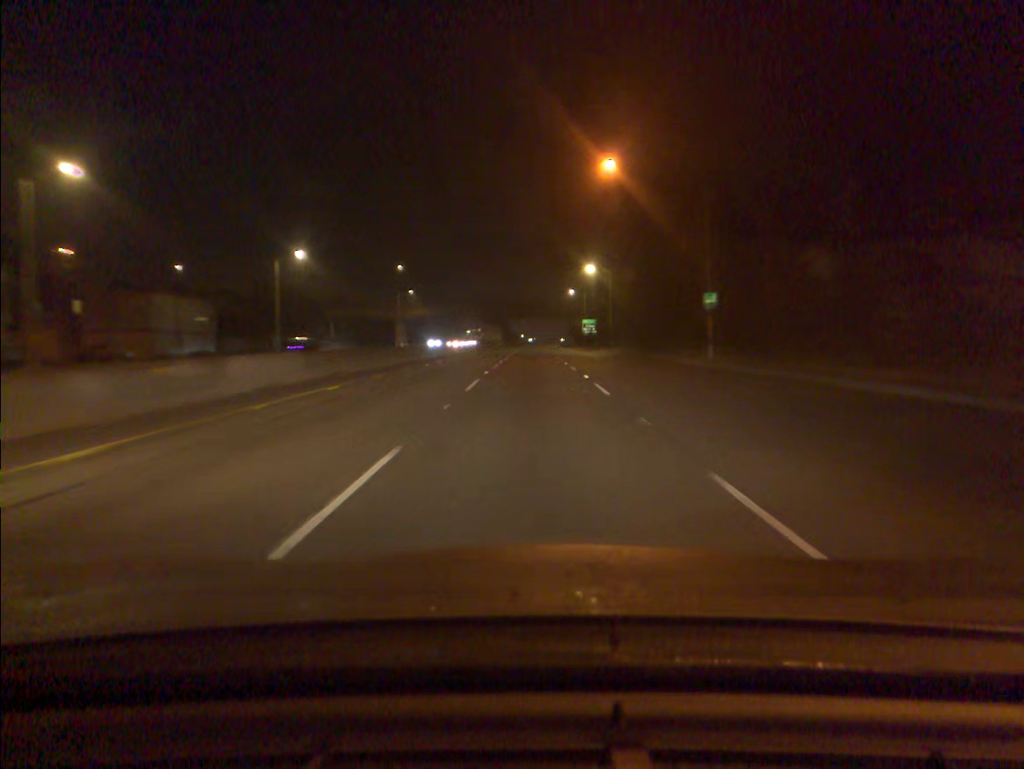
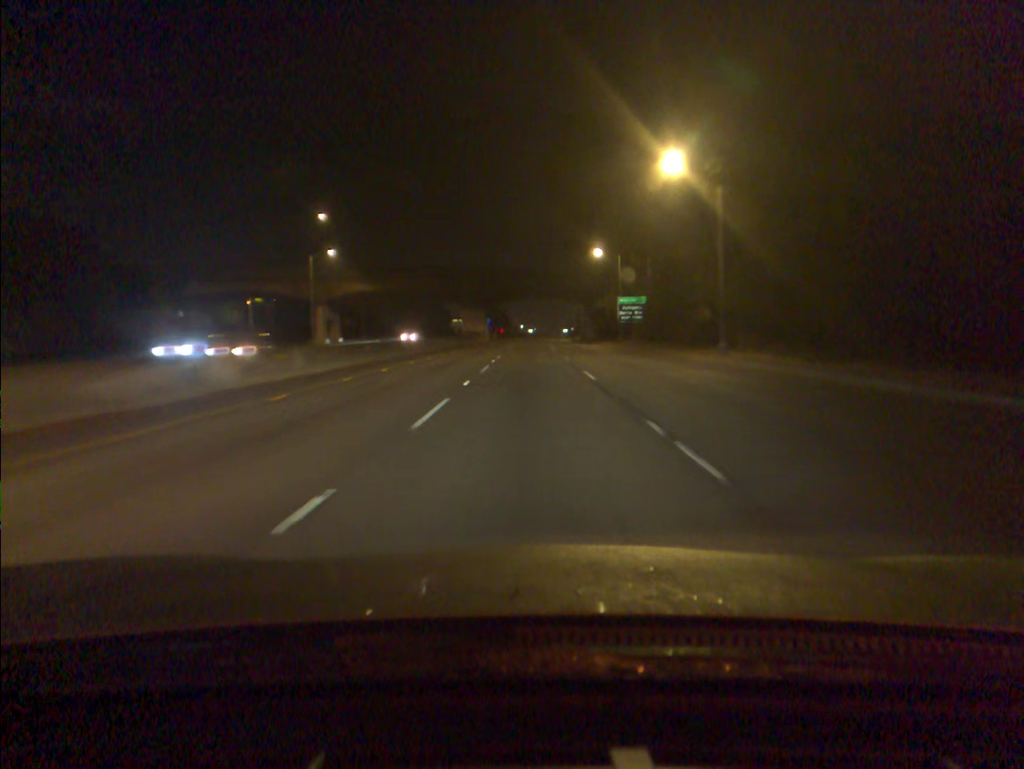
(0.0, +53.0) m; 0°
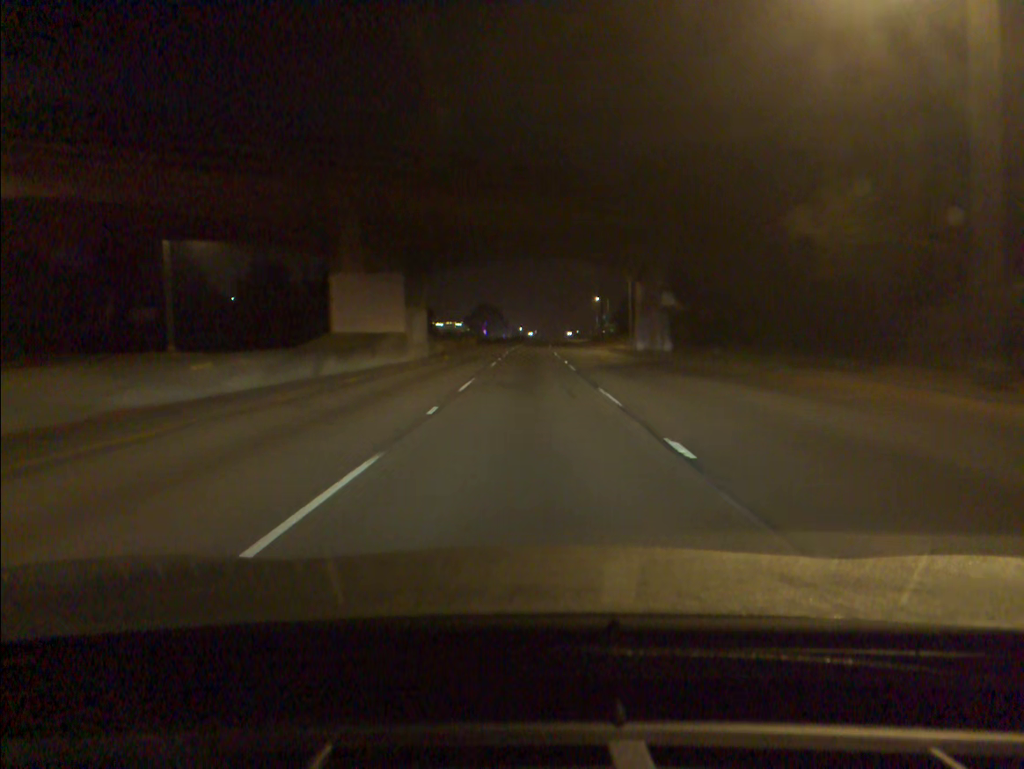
(+0.1, +66.1) m; 0°
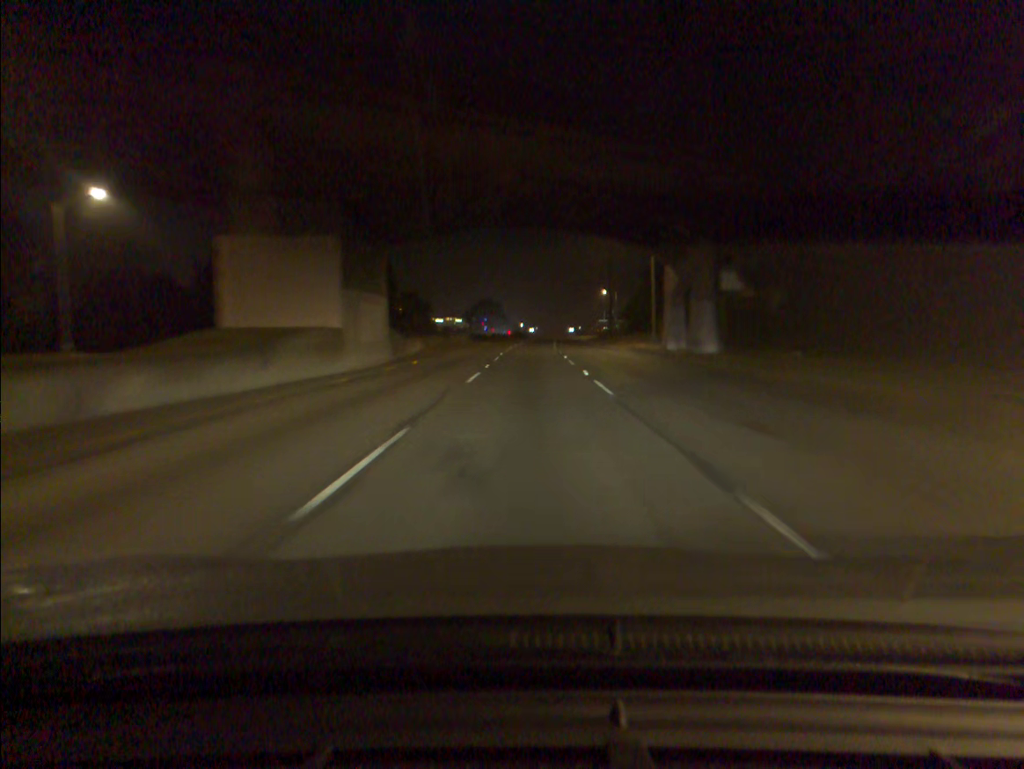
(0.0, +13.2) m; 0°
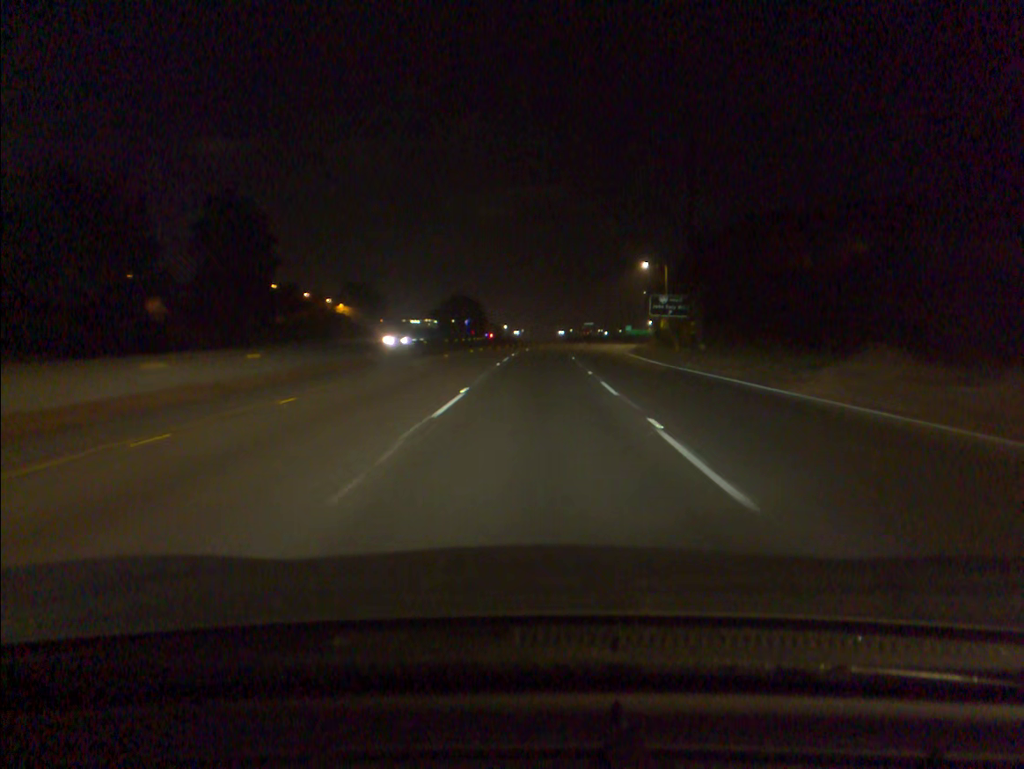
(+0.3, +66.0) m; +1°
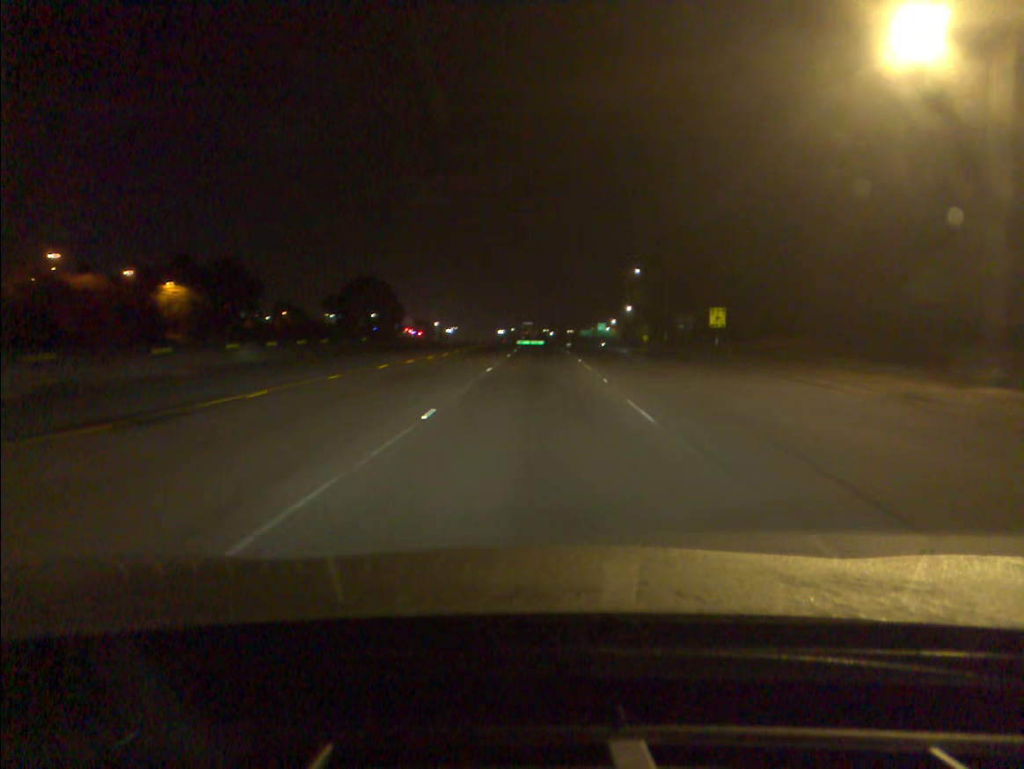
(+1.7, +65.7) m; +4°
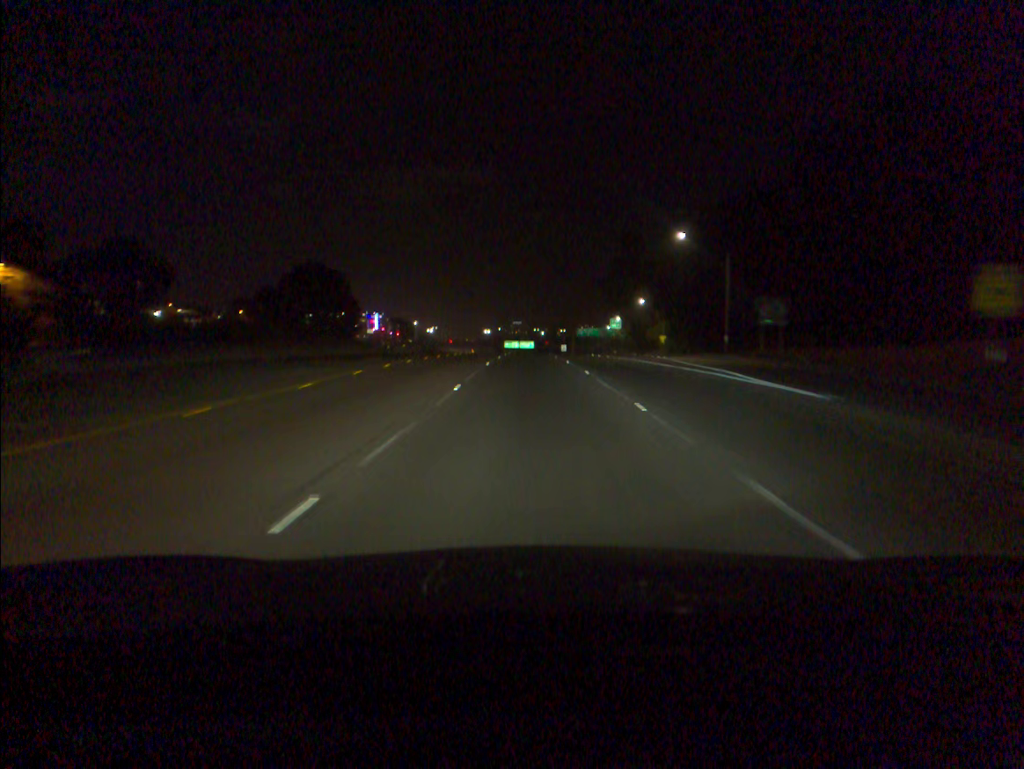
(+0.5, +39.1) m; +1°
